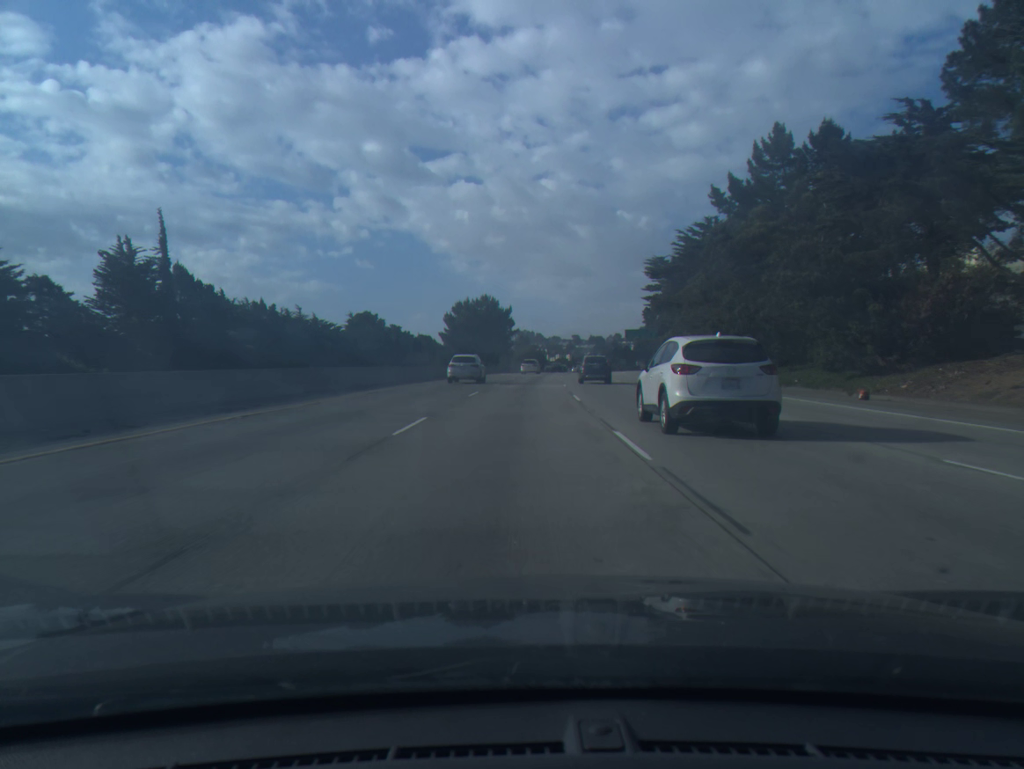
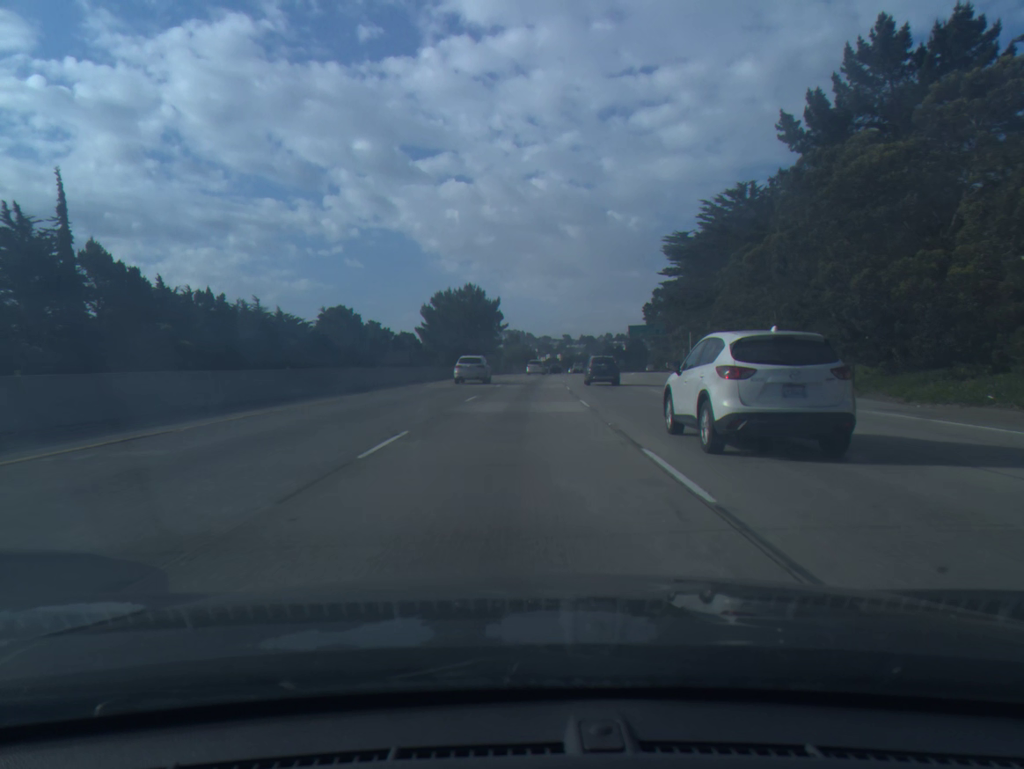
(+0.1, +17.5) m; +1°
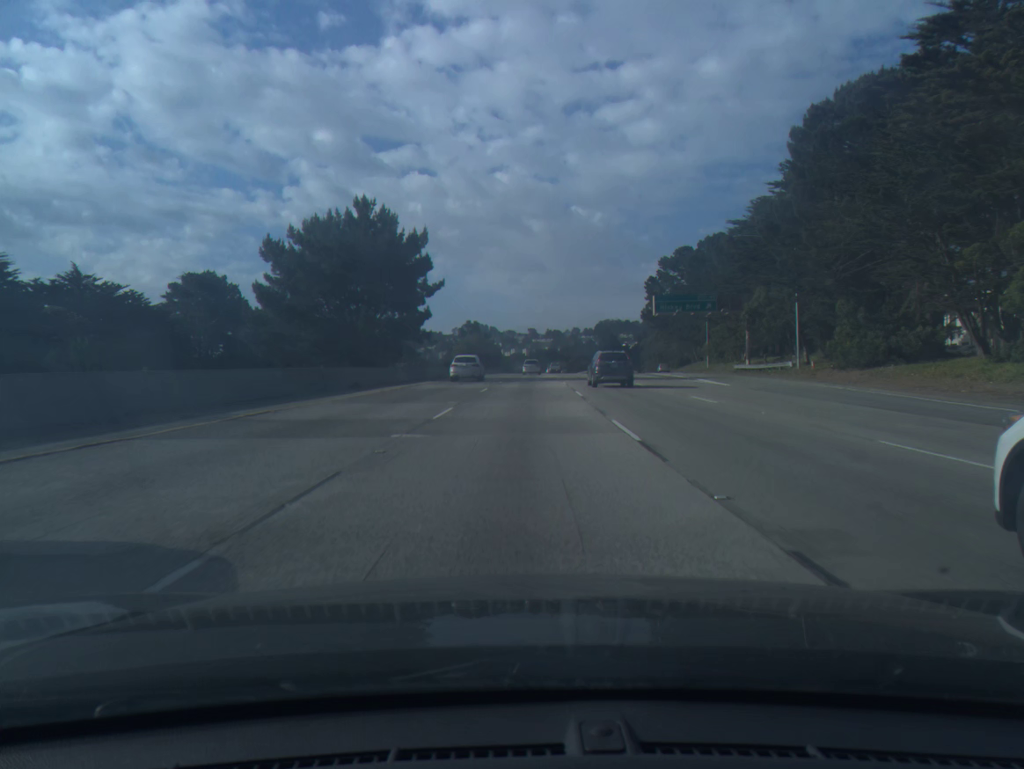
(+1.3, +53.6) m; +3°
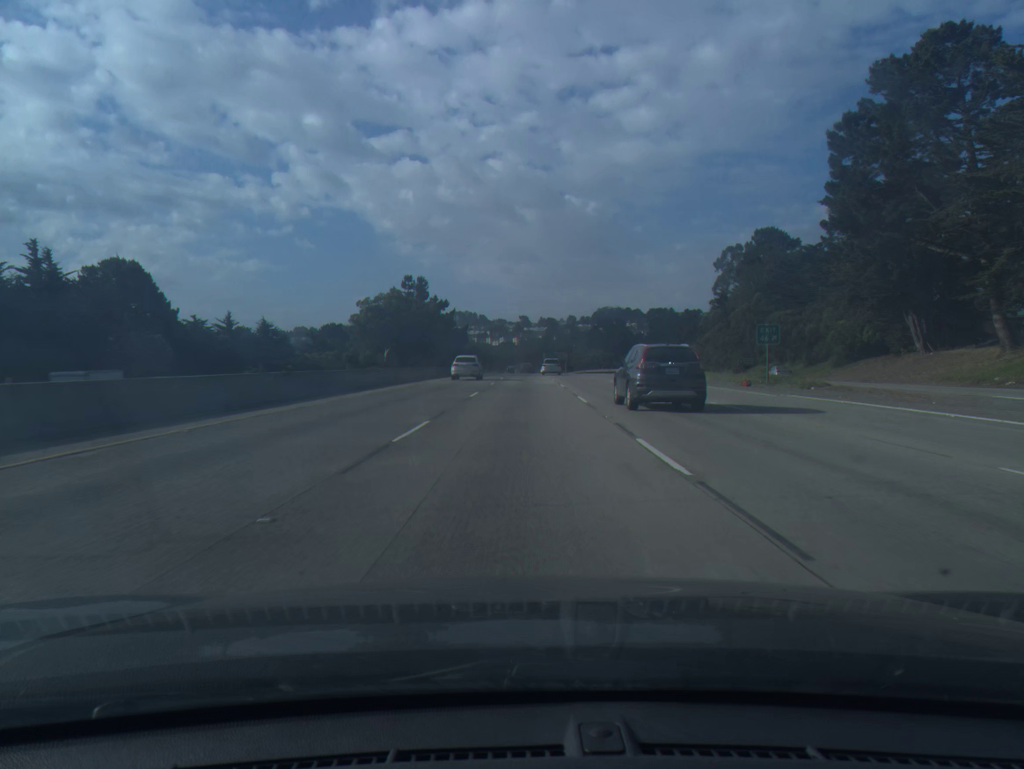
(+1.9, +91.6) m; +1°
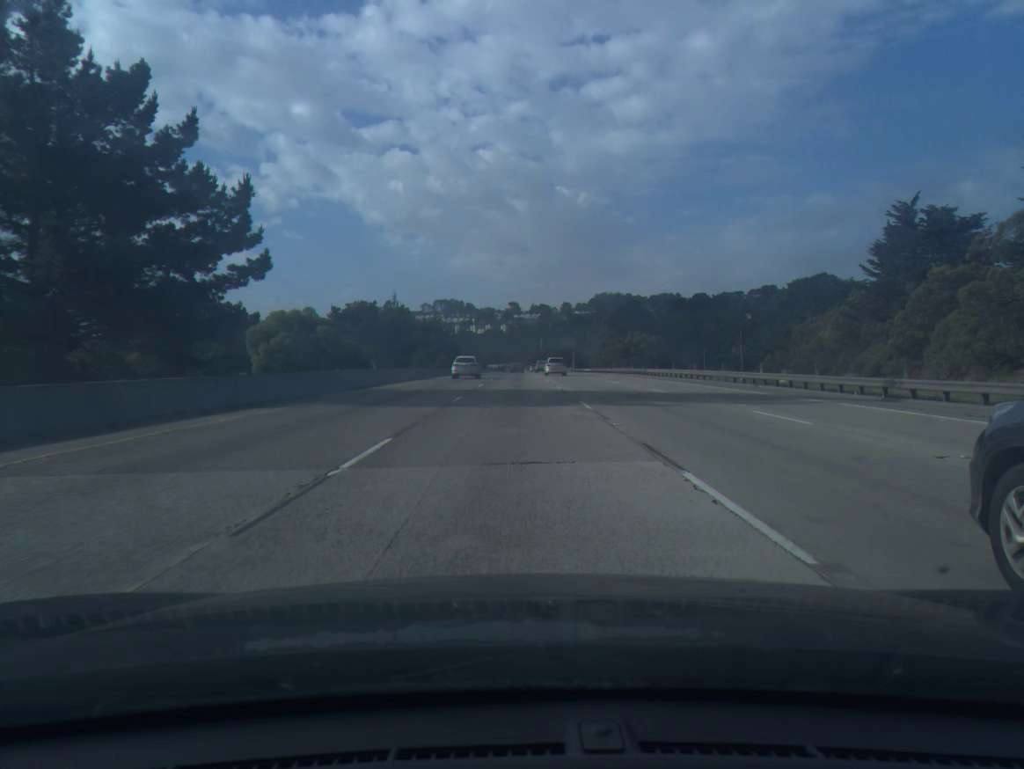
(+1.0, +92.2) m; +1°
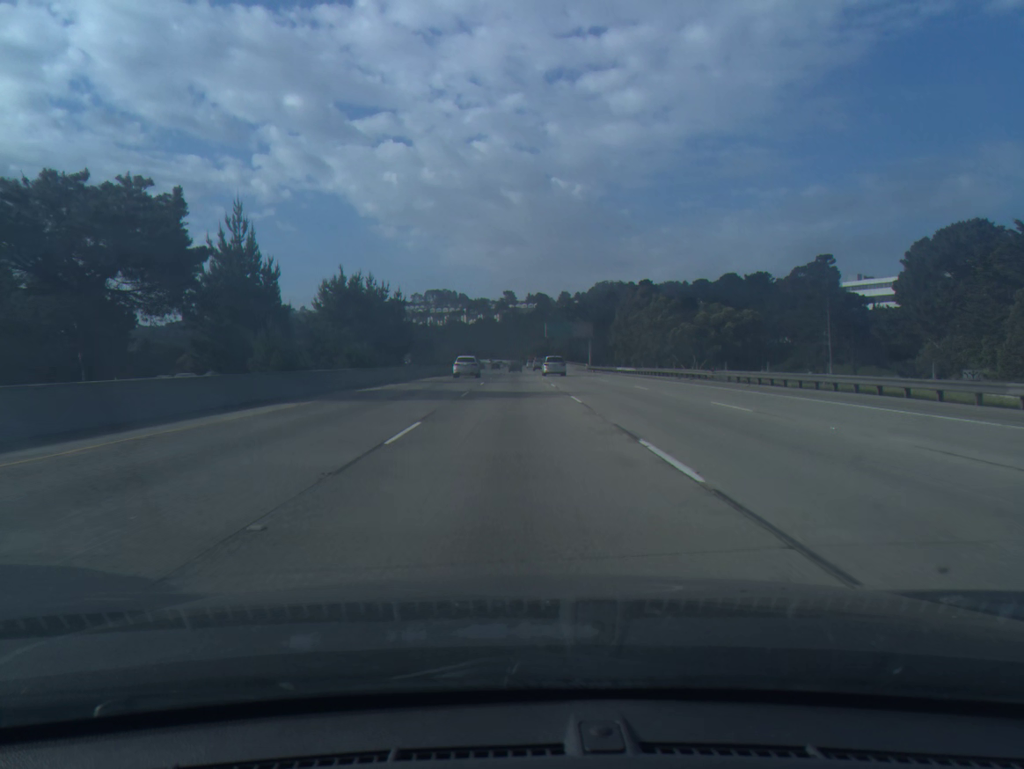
(-0.1, +55.1) m; 0°
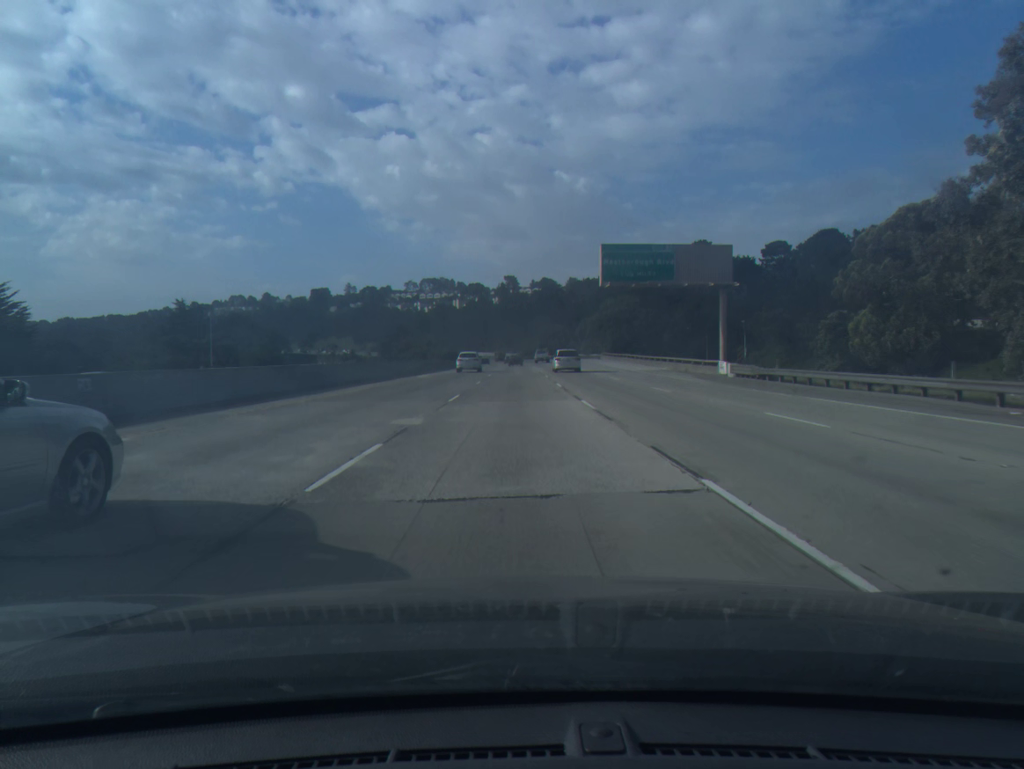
(-0.4, +92.1) m; 0°
